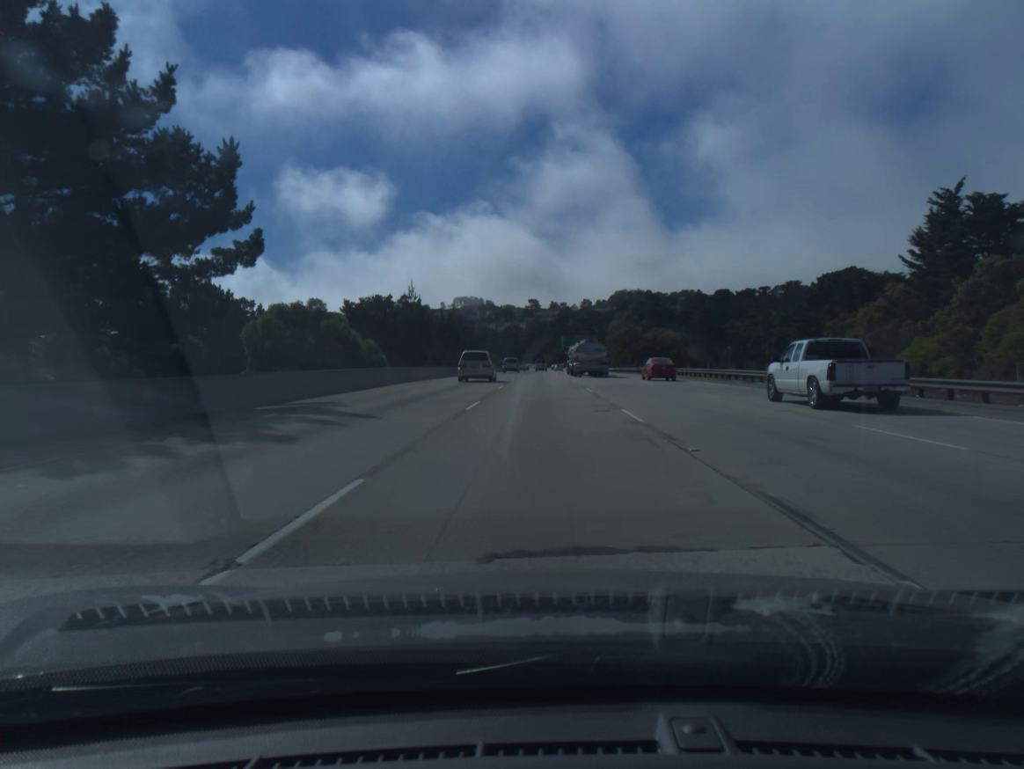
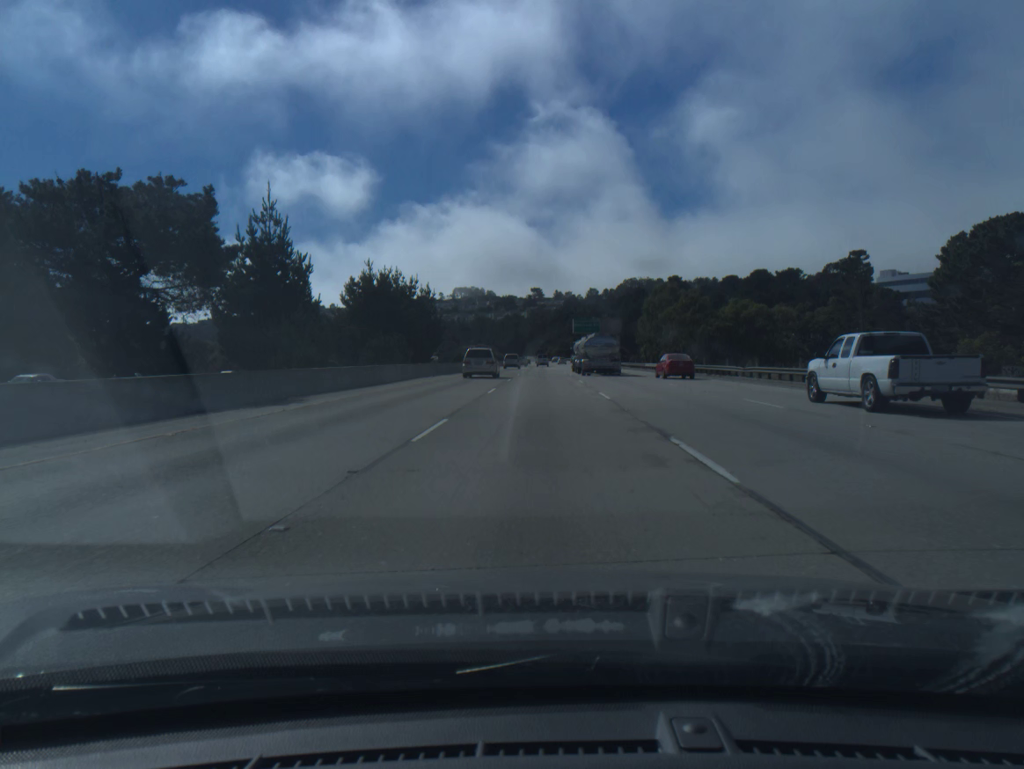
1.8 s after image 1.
(-0.1, +51.2) m; 0°
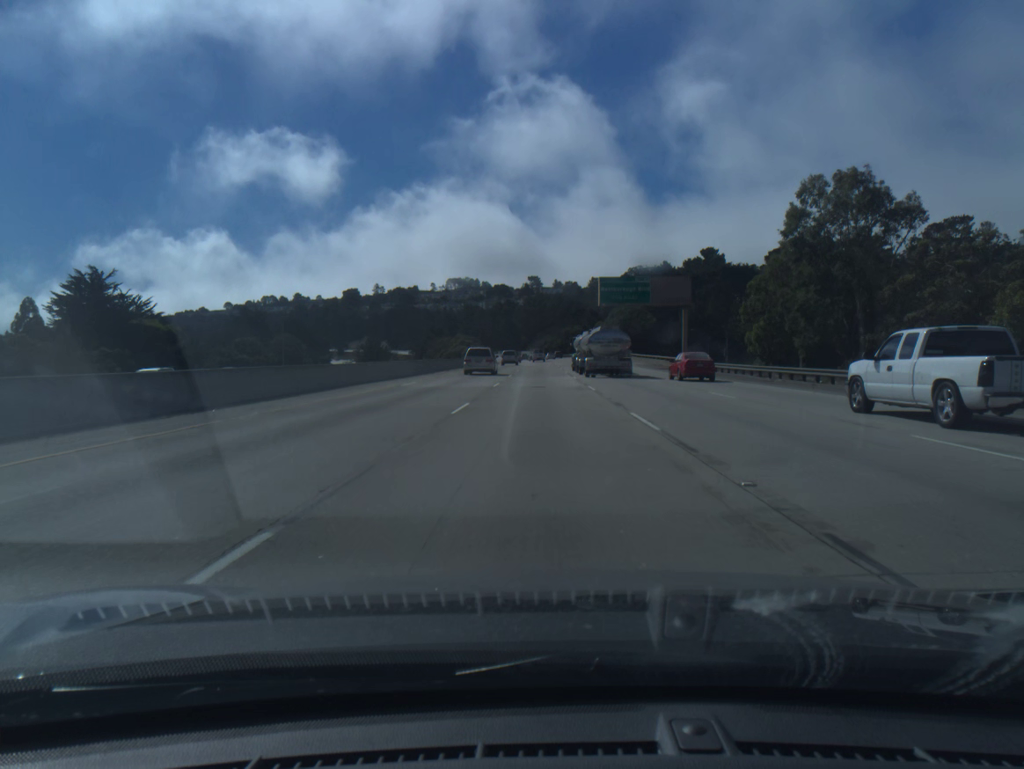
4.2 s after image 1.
(0.0, +68.4) m; 0°
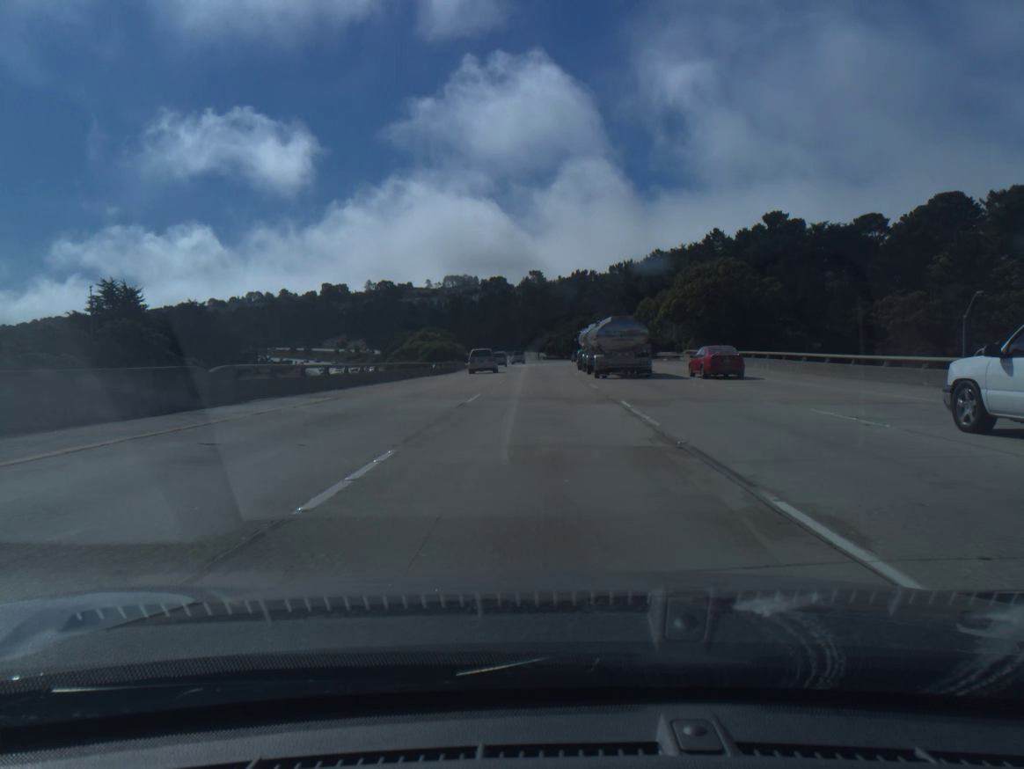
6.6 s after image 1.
(-0.1, +68.4) m; 0°
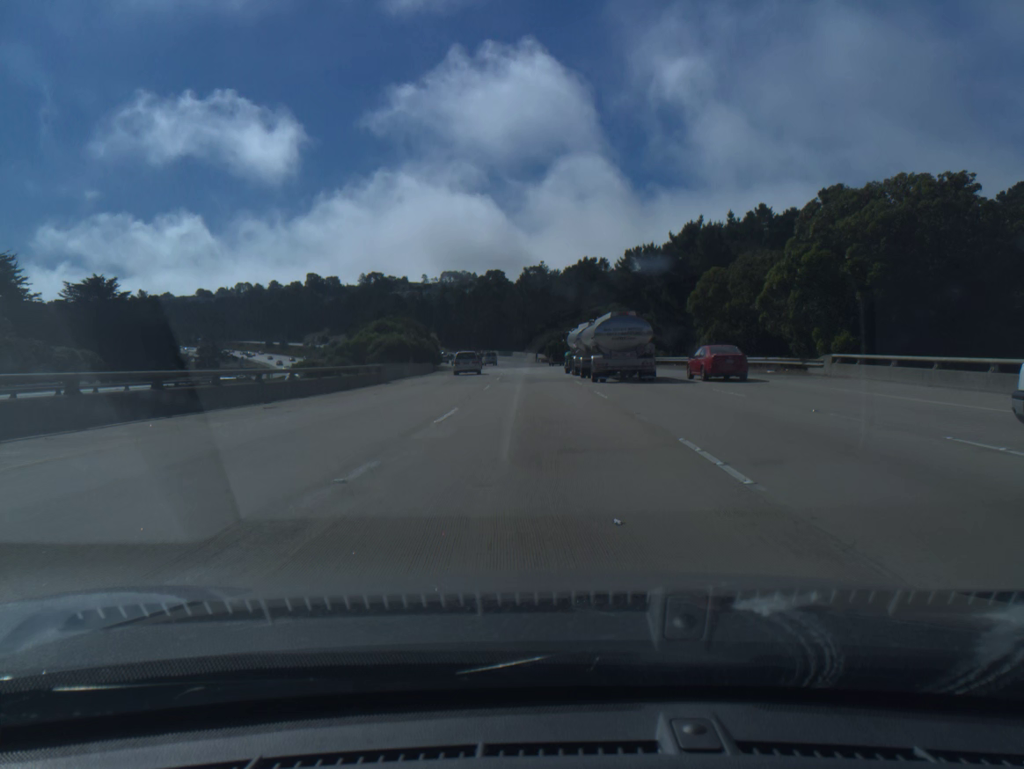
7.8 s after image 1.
(0.0, +34.0) m; 0°
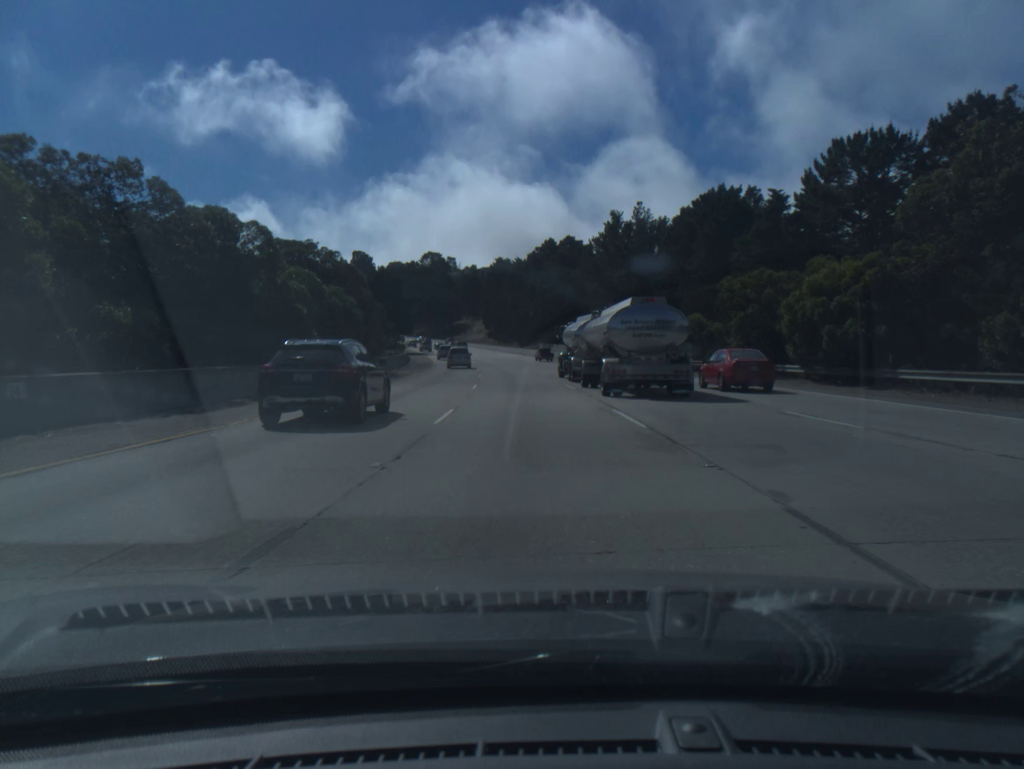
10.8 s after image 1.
(-3.1, +84.8) m; -5°
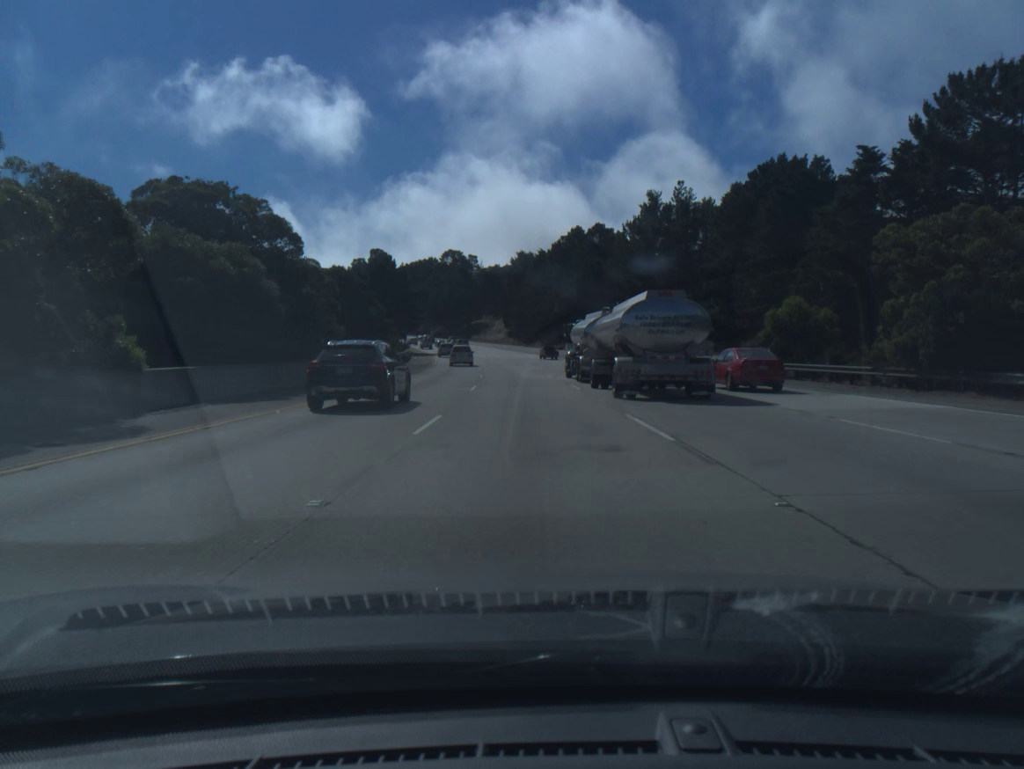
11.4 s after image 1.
(-0.2, +17.0) m; -2°
